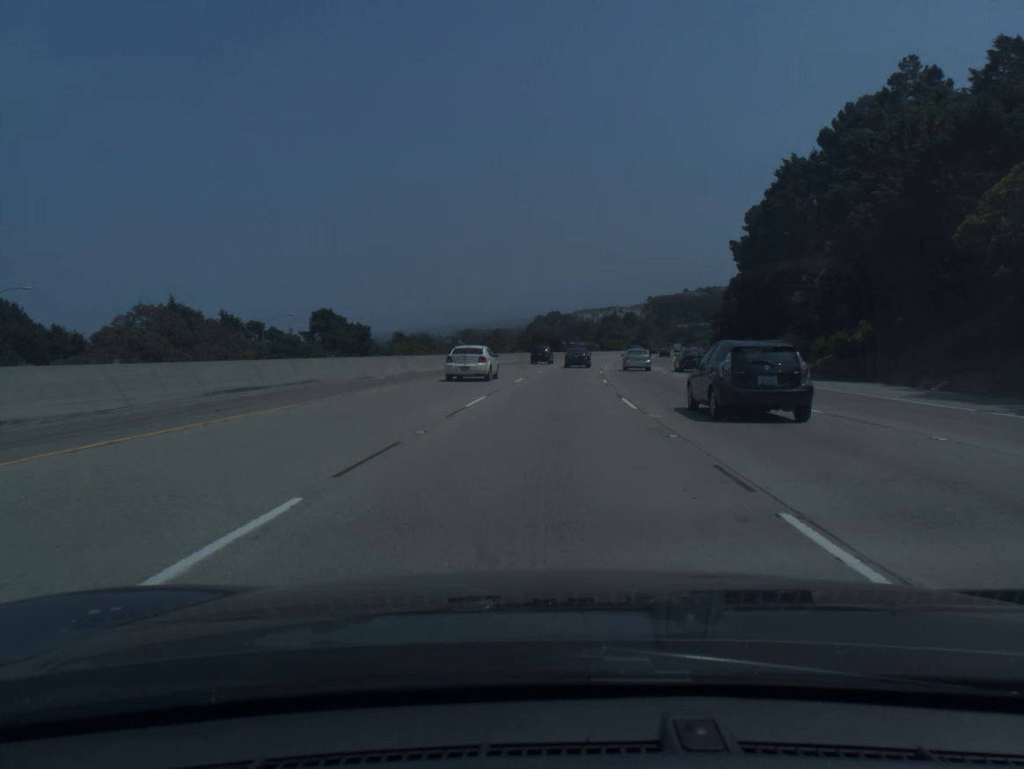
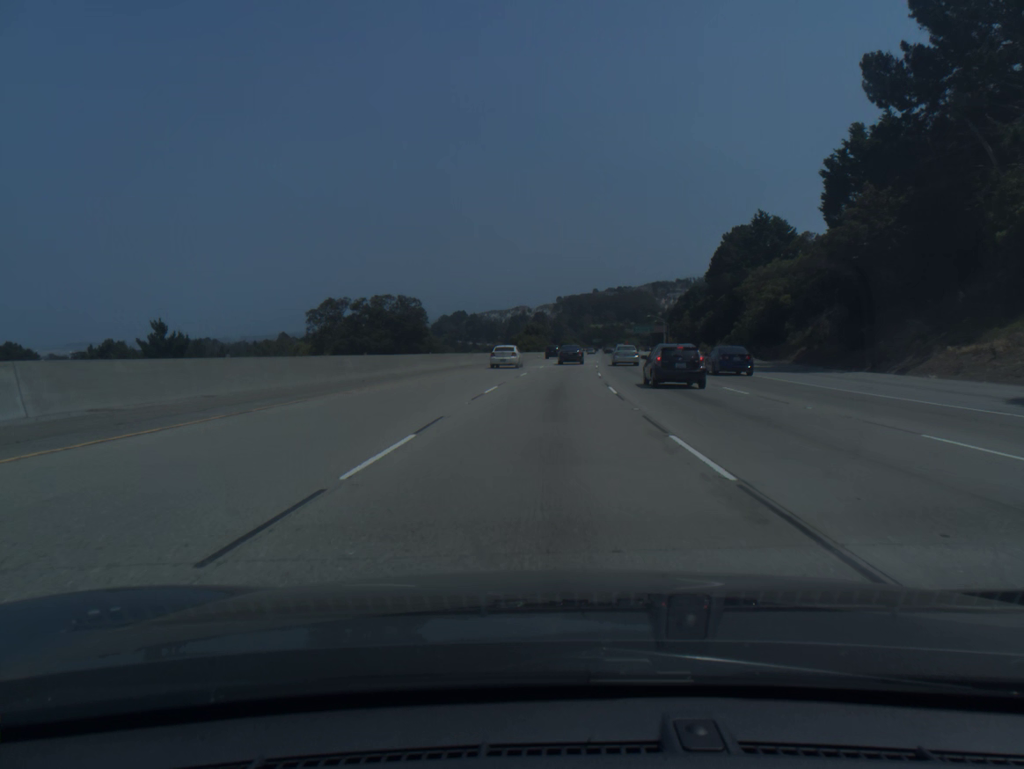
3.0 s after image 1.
(+4.8, +82.4) m; +7°
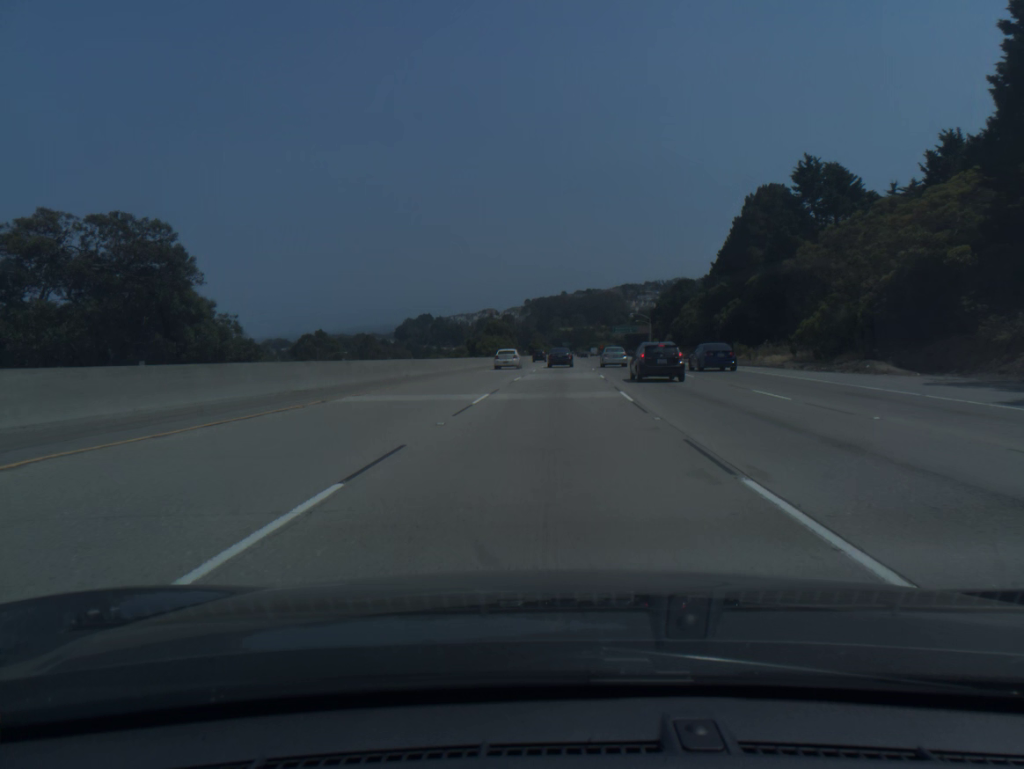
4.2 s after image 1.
(+0.7, +33.1) m; +2°
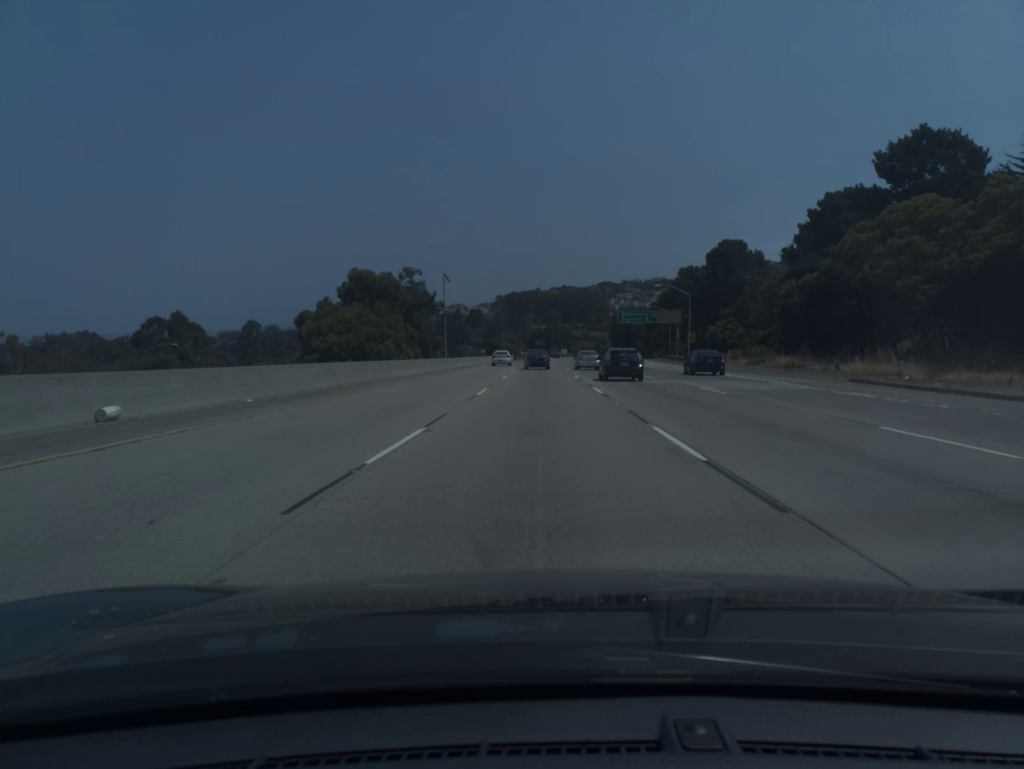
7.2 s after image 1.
(+2.5, +82.6) m; +2°
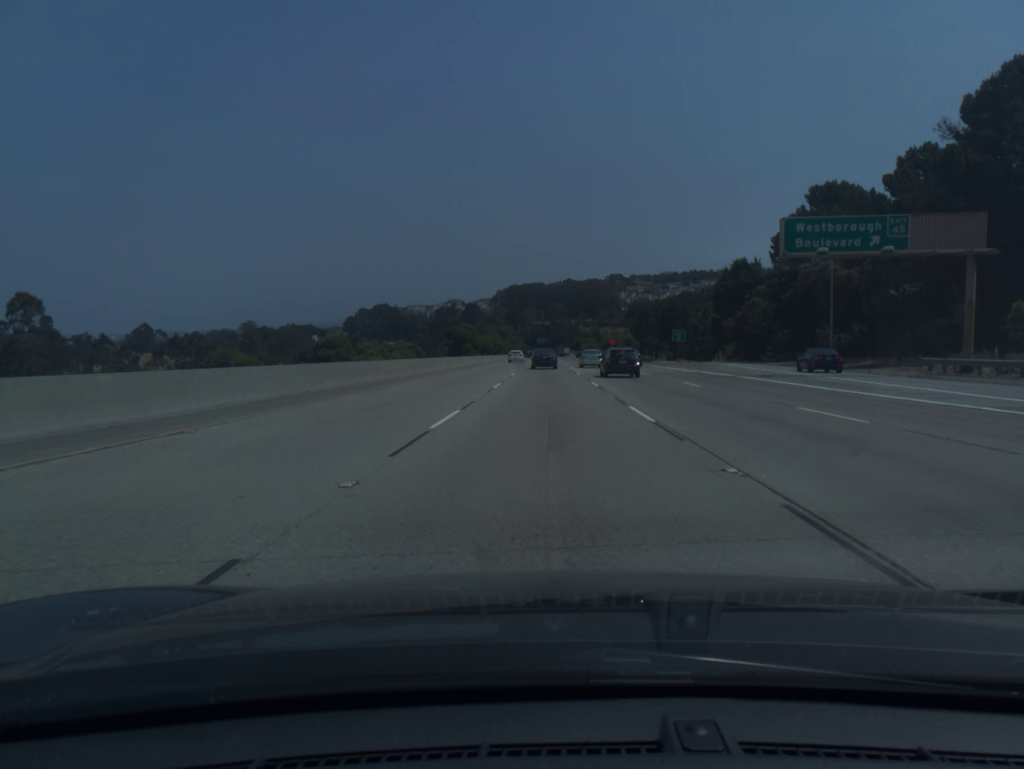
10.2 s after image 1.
(-0.5, +83.2) m; 0°
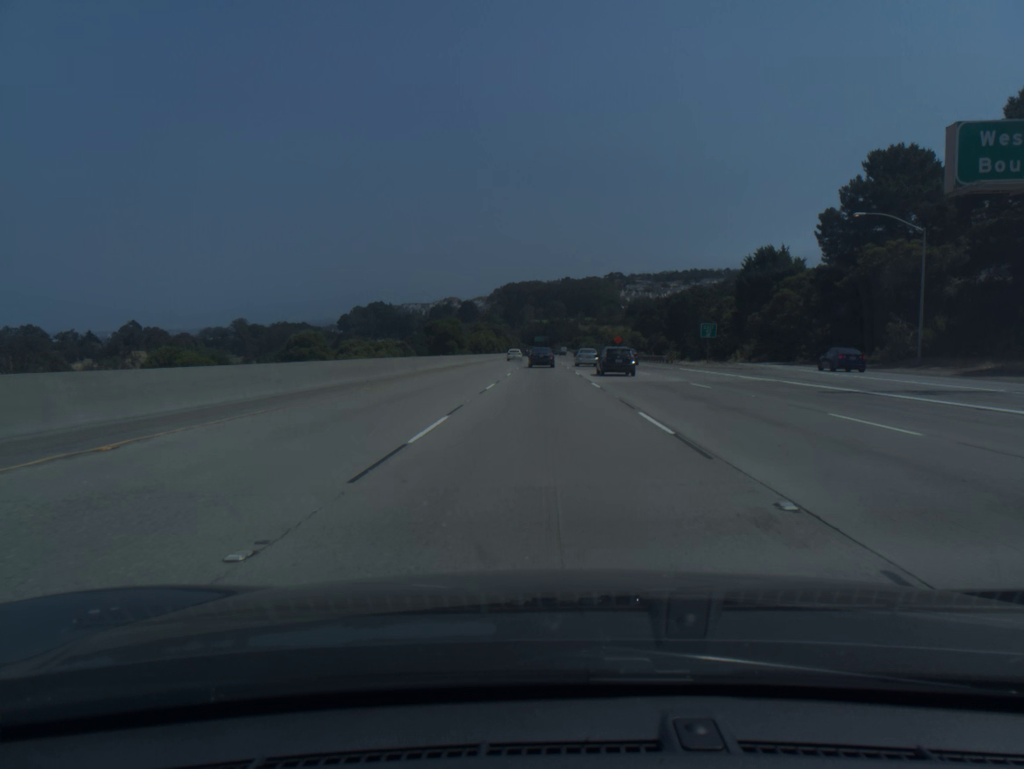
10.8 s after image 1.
(0.0, +16.6) m; 0°
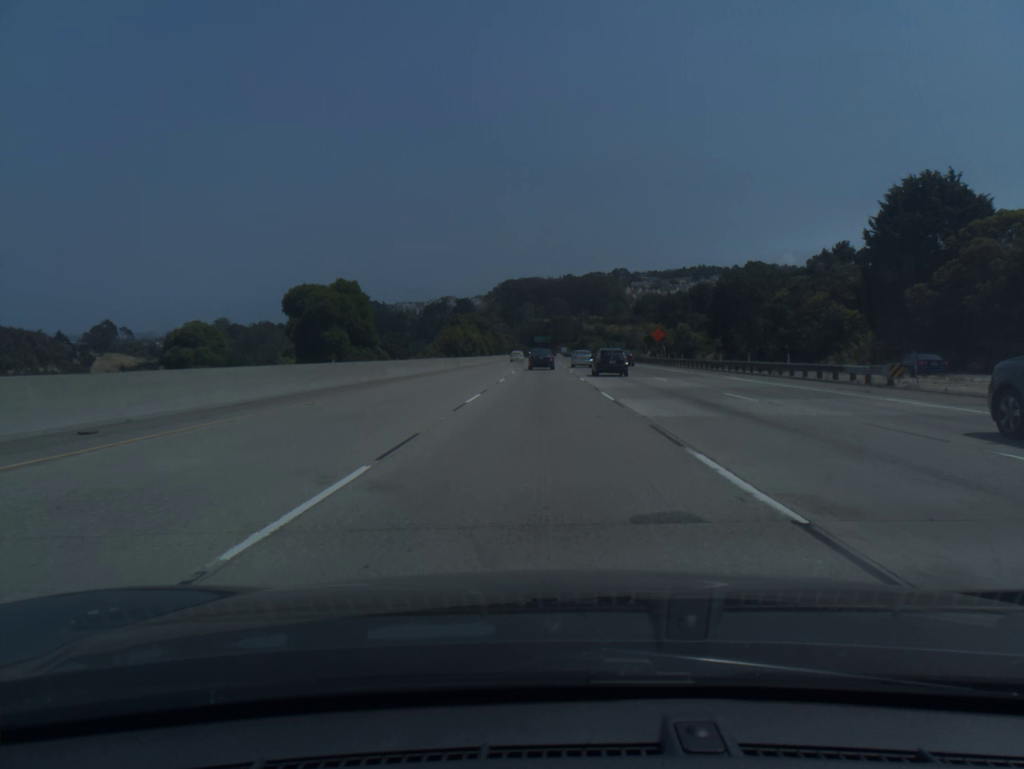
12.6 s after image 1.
(+0.1, +49.8) m; 0°
